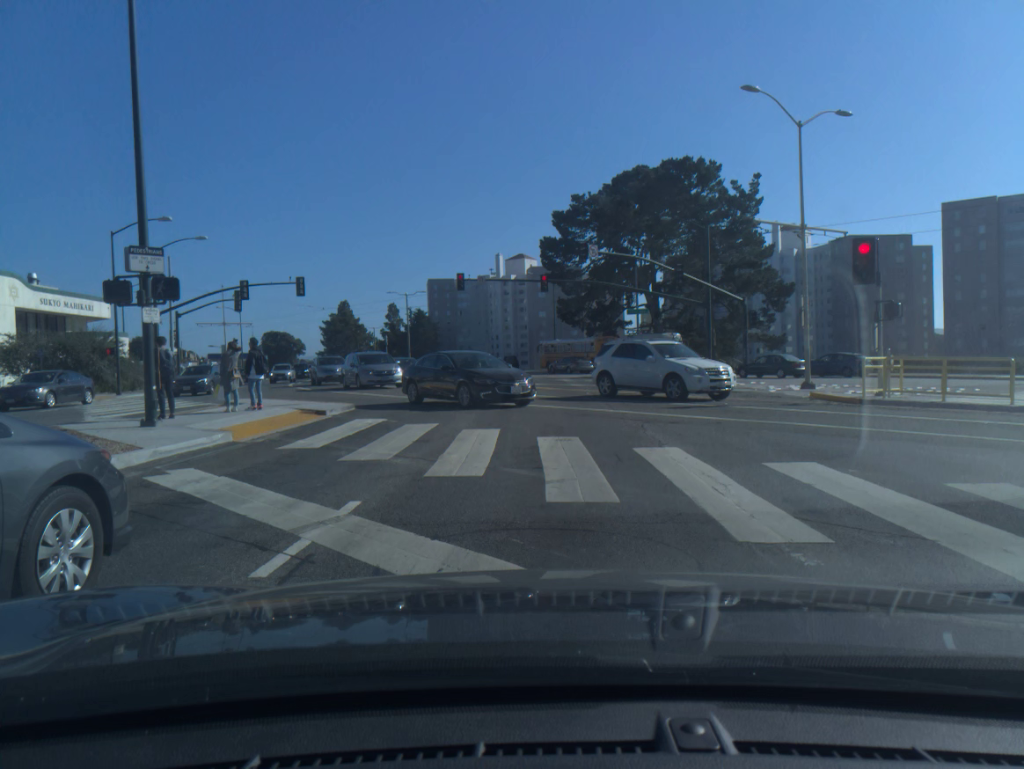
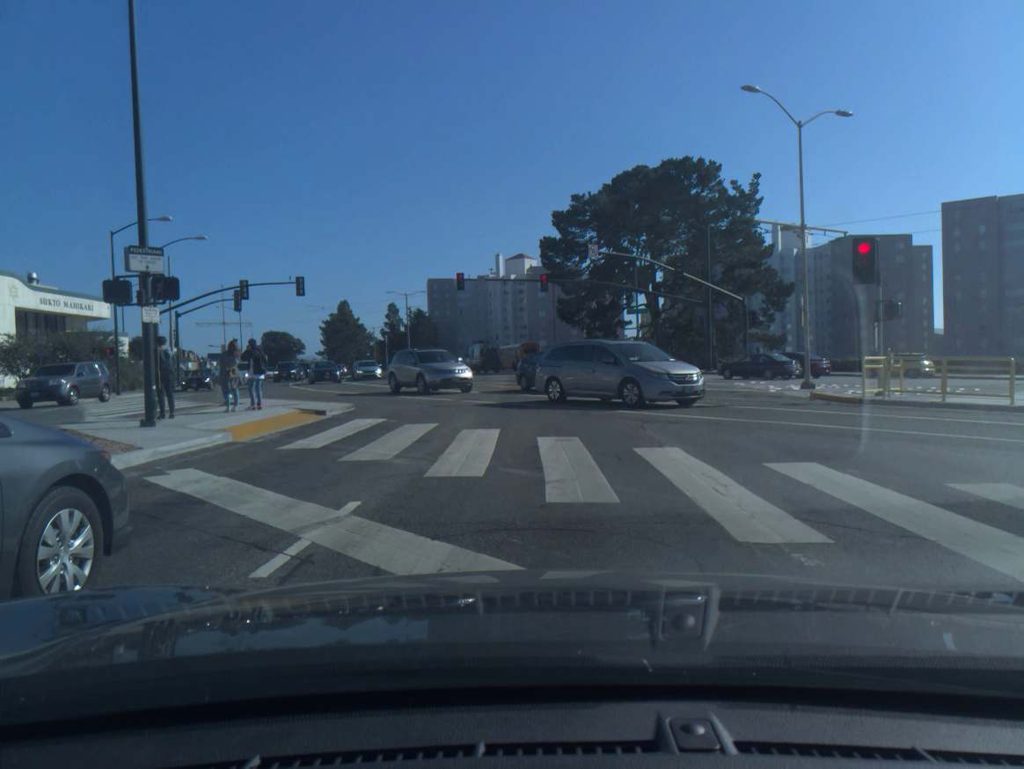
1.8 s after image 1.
(0.0, 0.0) m; 0°
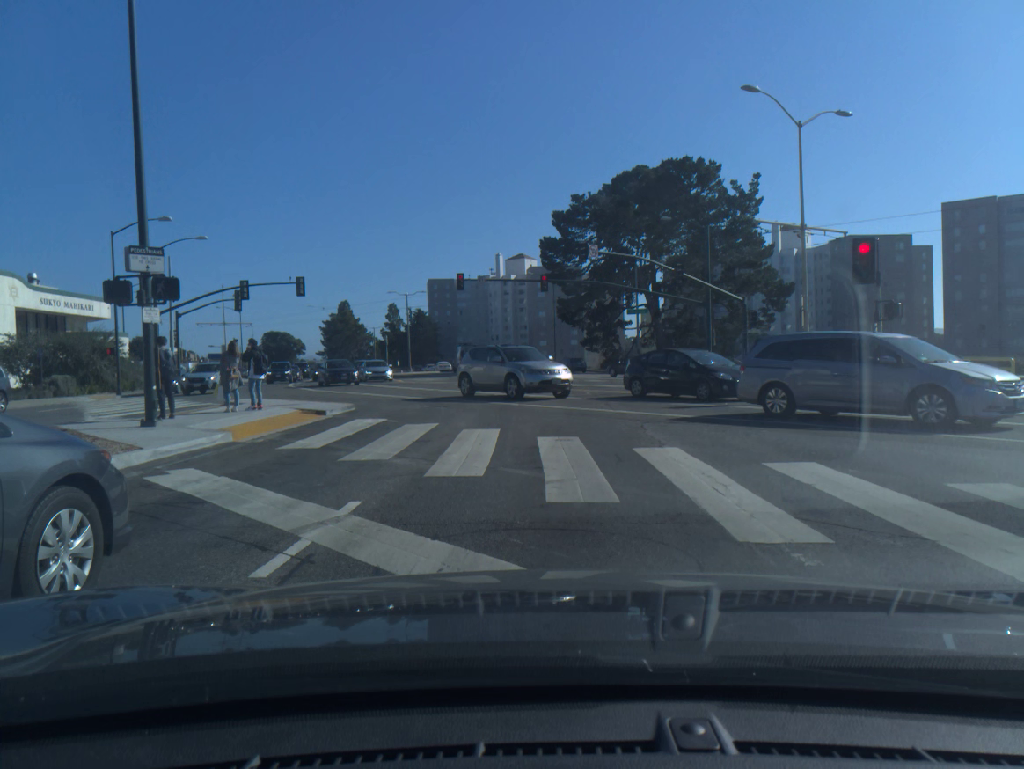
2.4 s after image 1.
(0.0, 0.0) m; 0°
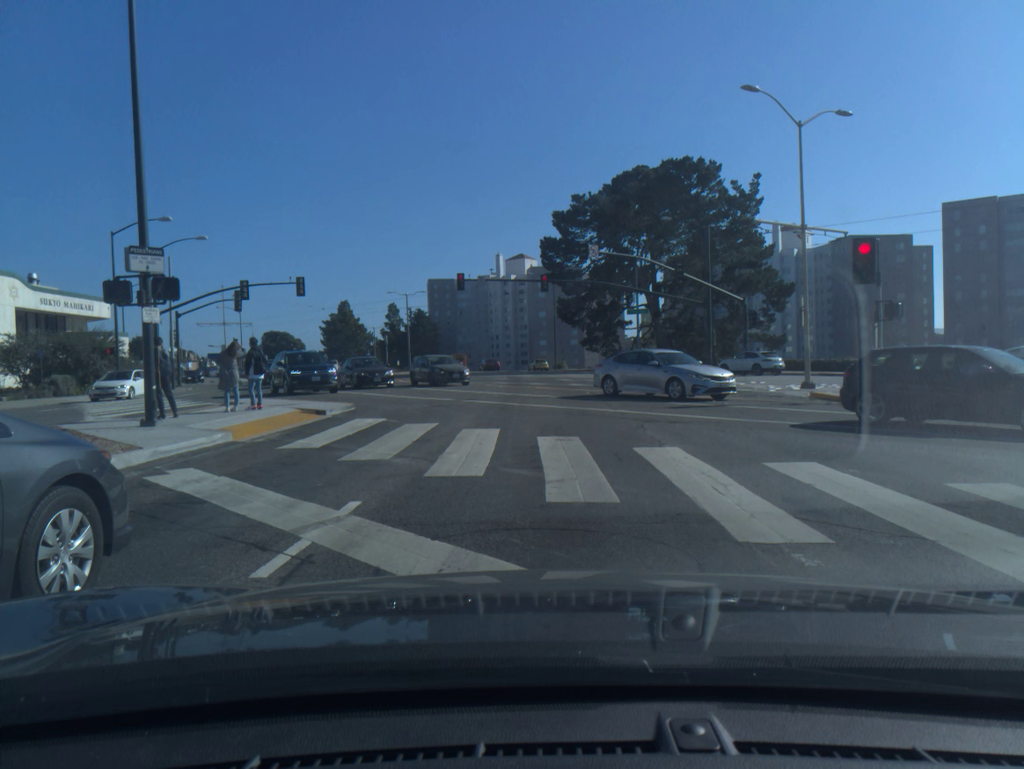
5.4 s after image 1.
(0.0, 0.0) m; 0°
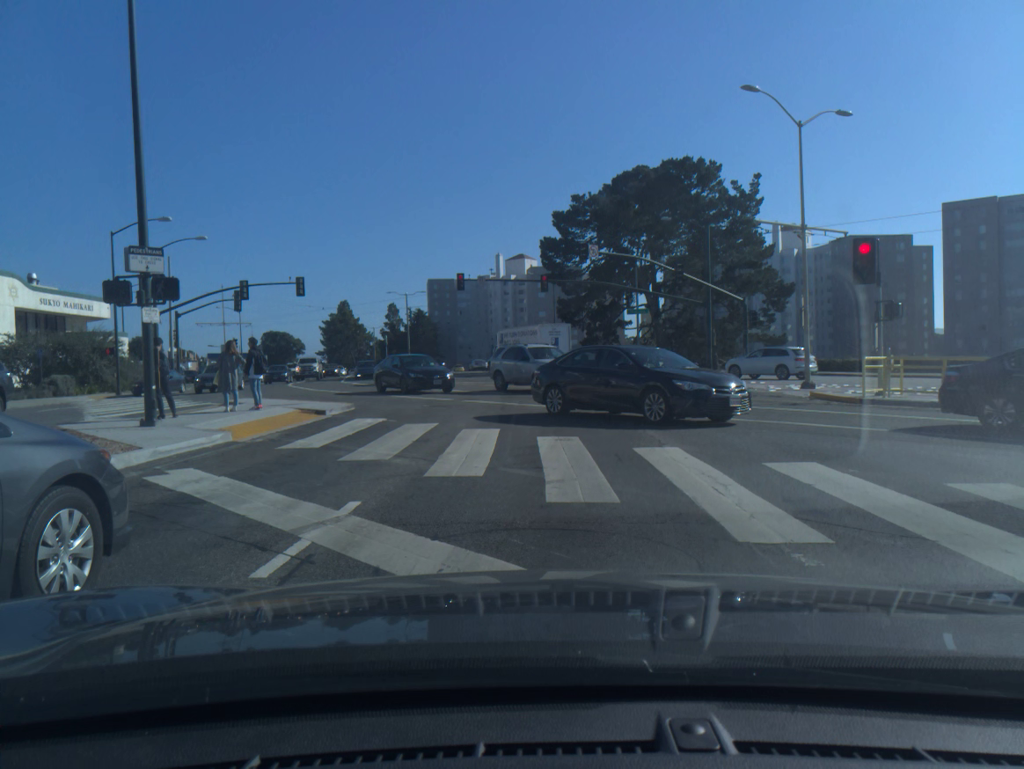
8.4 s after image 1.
(0.0, 0.0) m; 0°
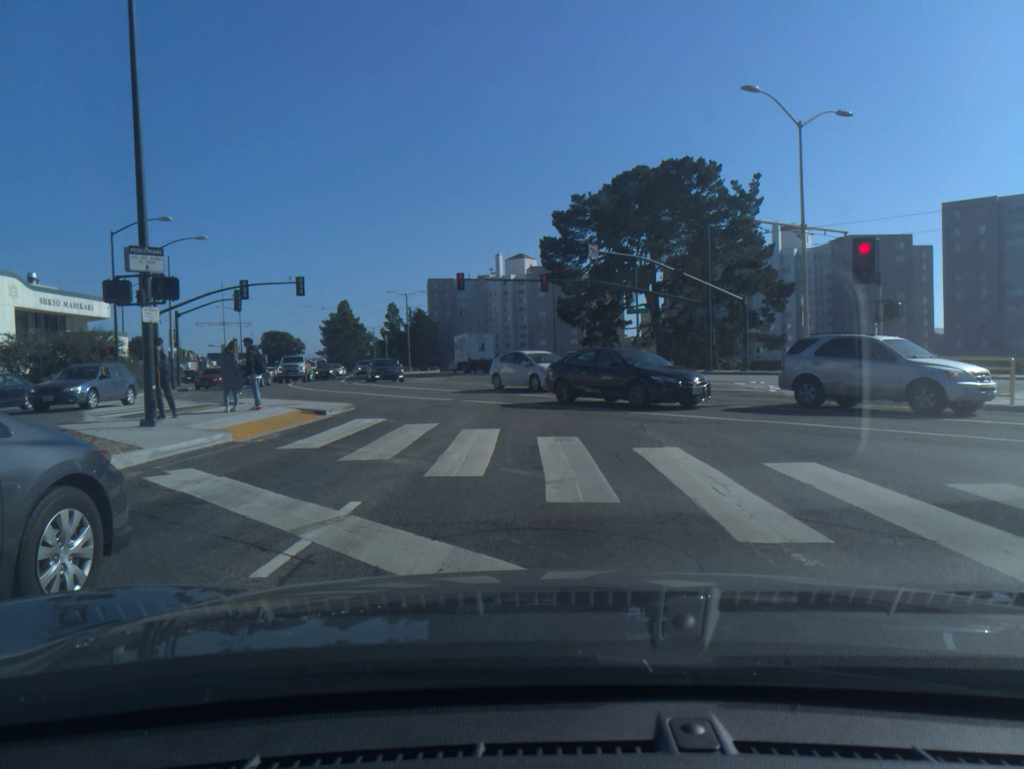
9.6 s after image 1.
(0.0, 0.0) m; 0°
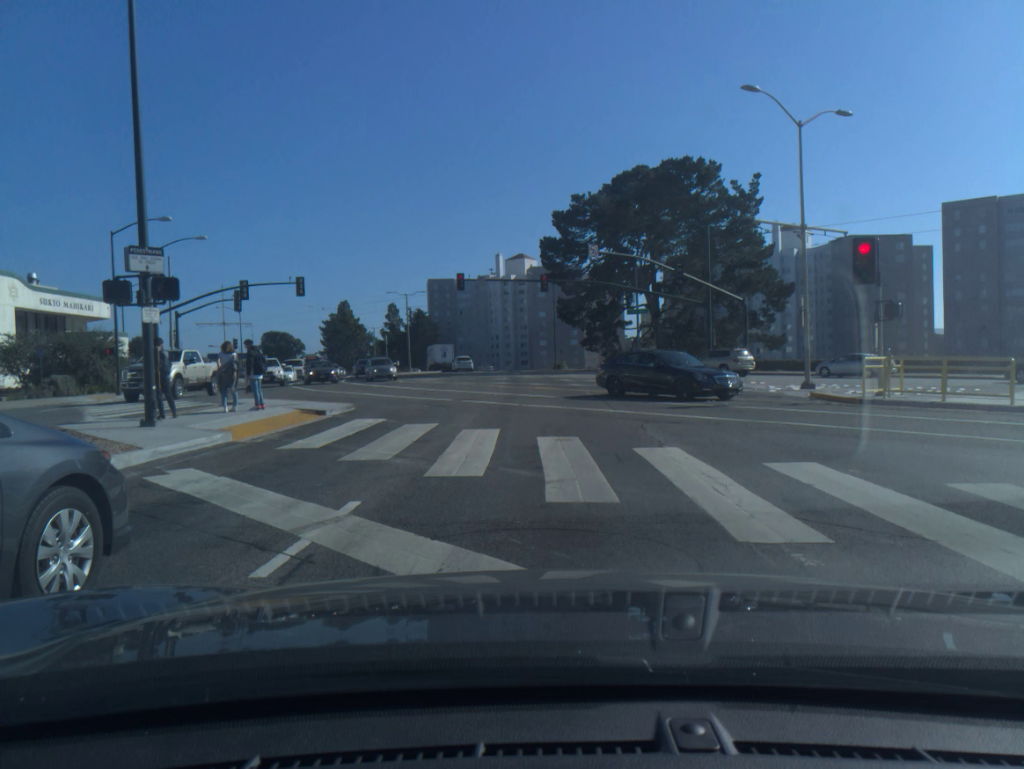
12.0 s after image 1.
(0.0, 0.0) m; 0°
